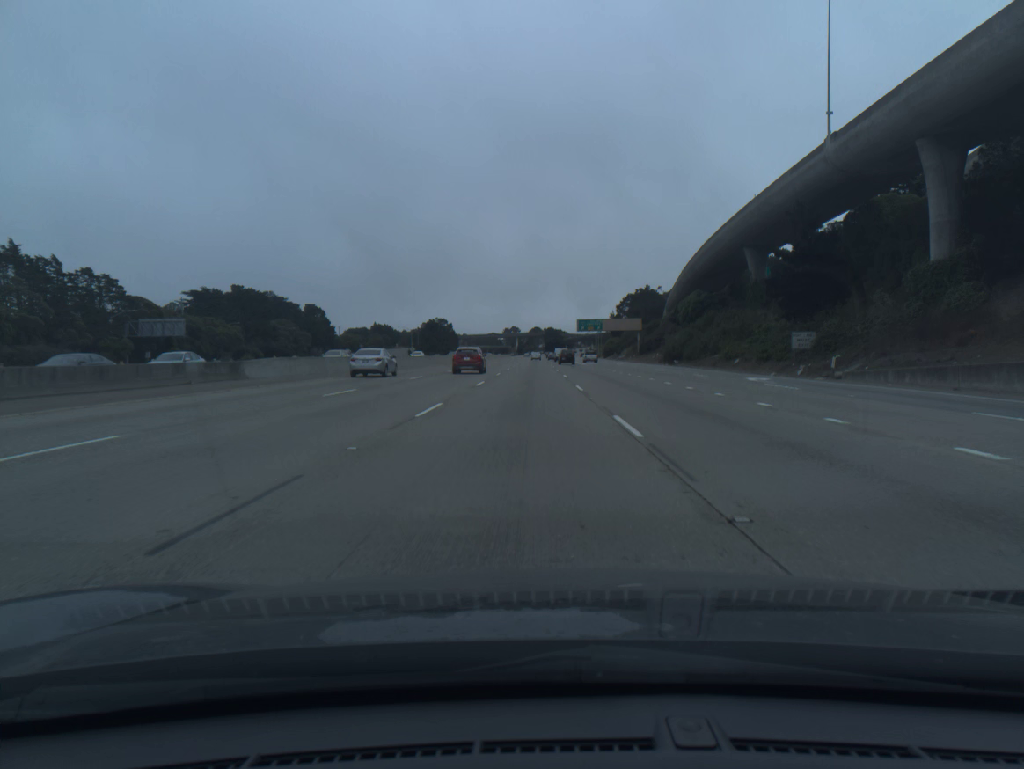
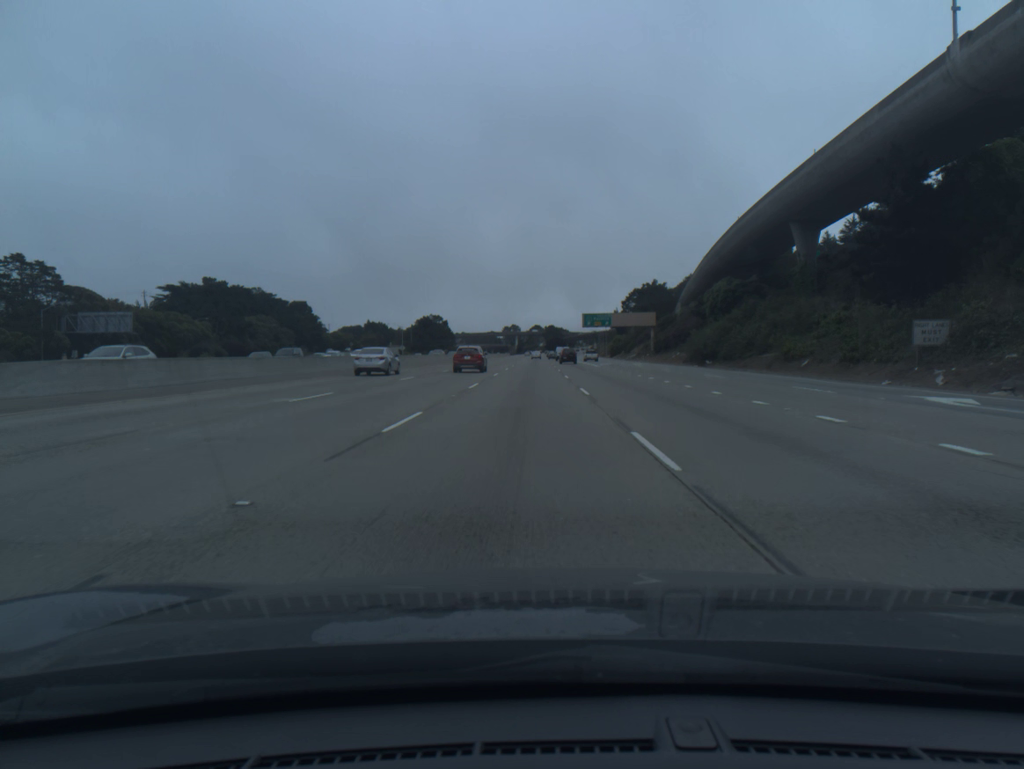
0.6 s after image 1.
(0.0, +17.7) m; 0°
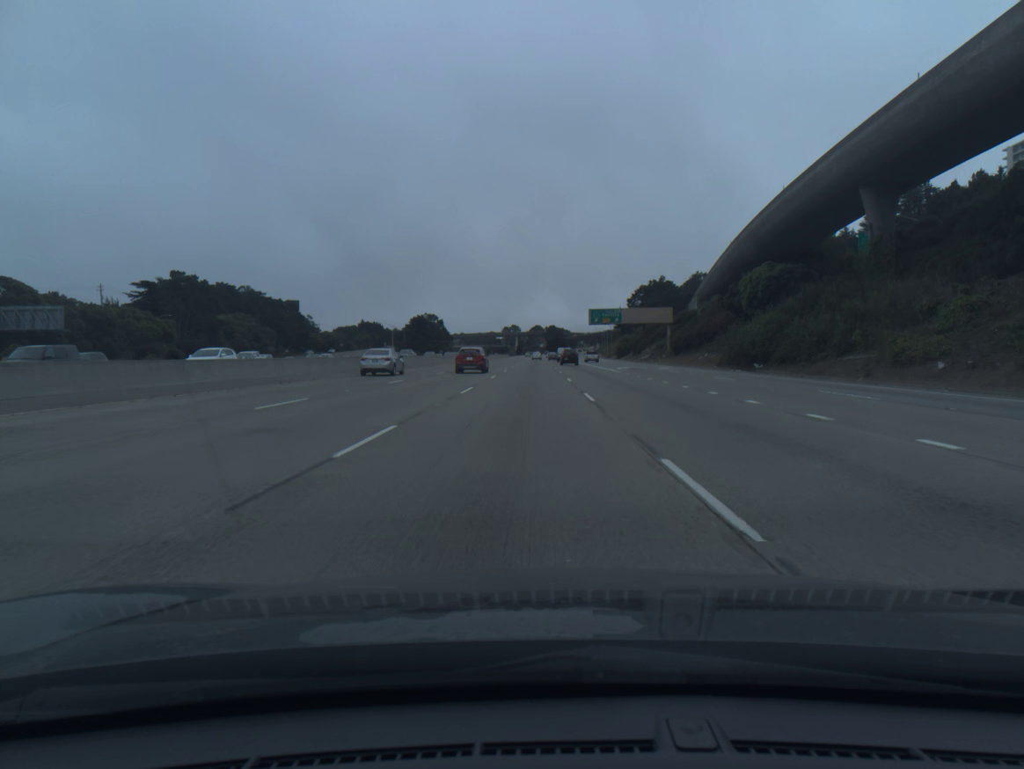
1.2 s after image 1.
(0.0, +17.4) m; 0°
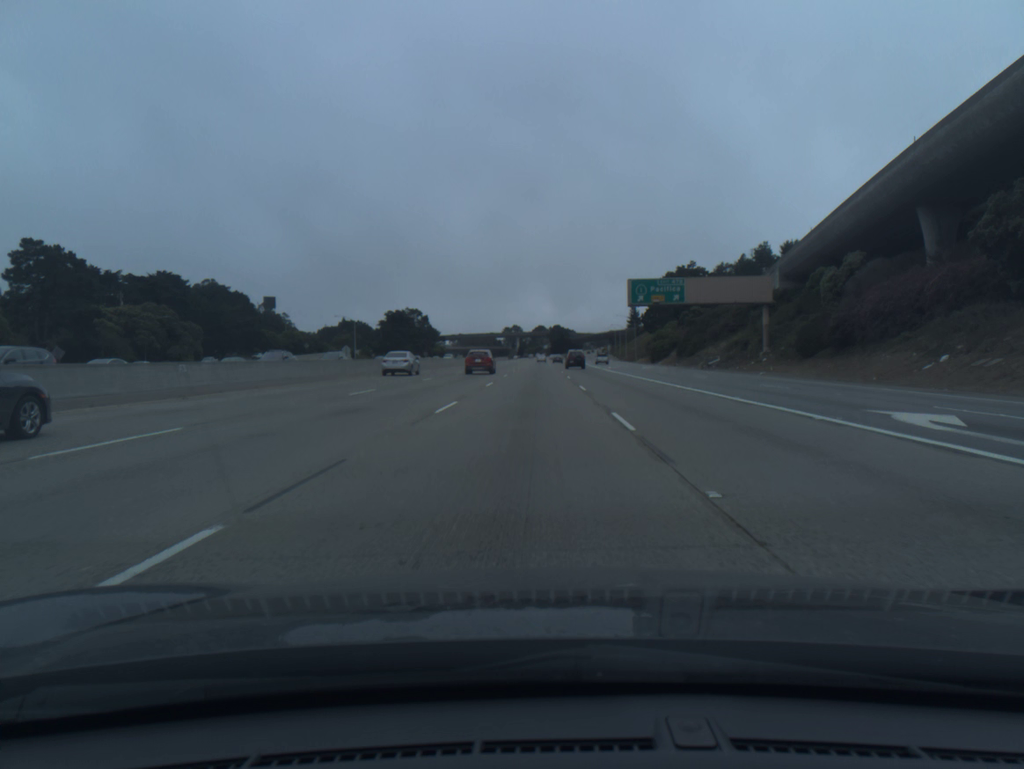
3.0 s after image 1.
(-0.1, +51.2) m; 0°
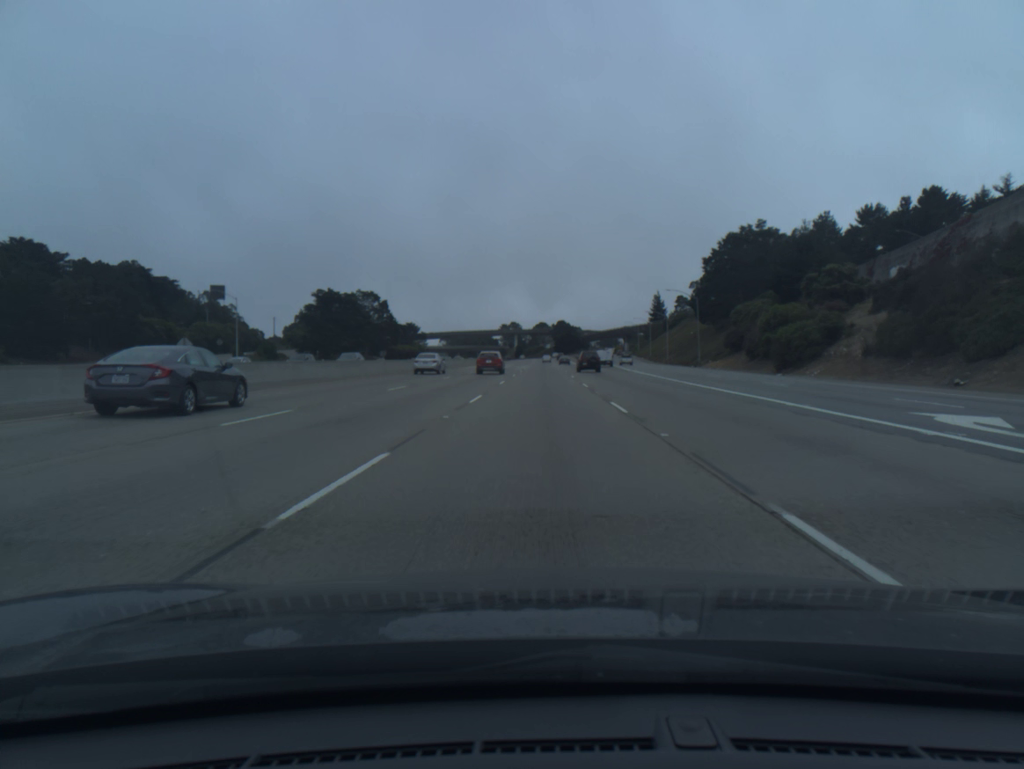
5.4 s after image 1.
(-0.1, +68.9) m; 0°
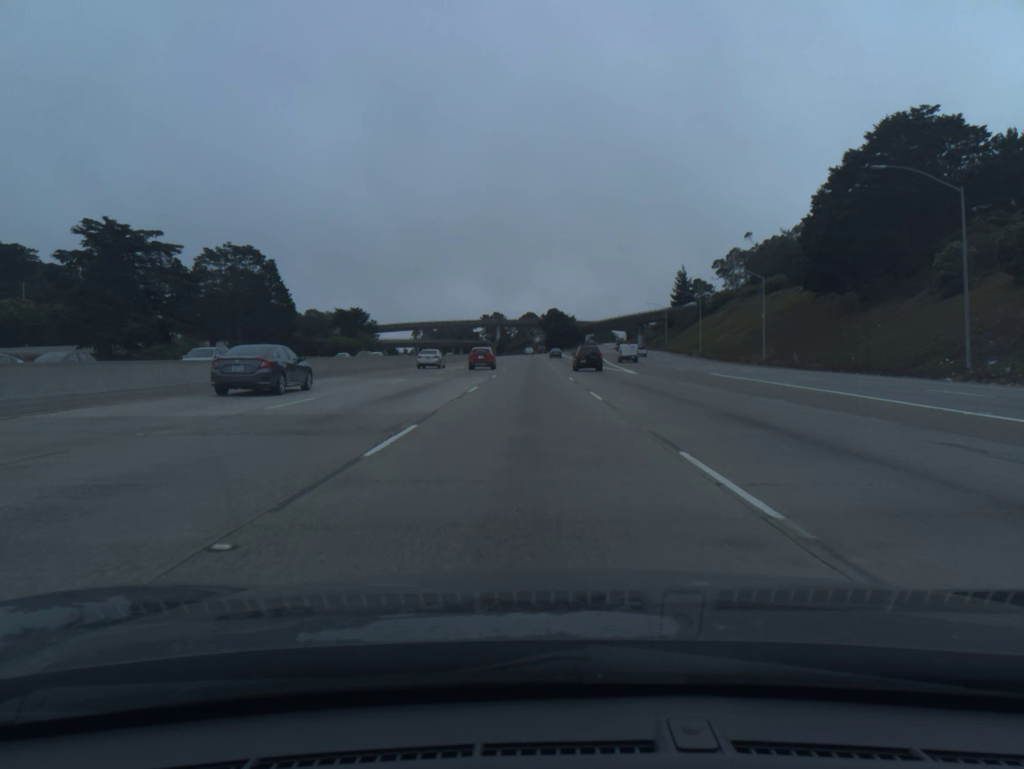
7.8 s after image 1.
(+0.3, +69.8) m; +1°
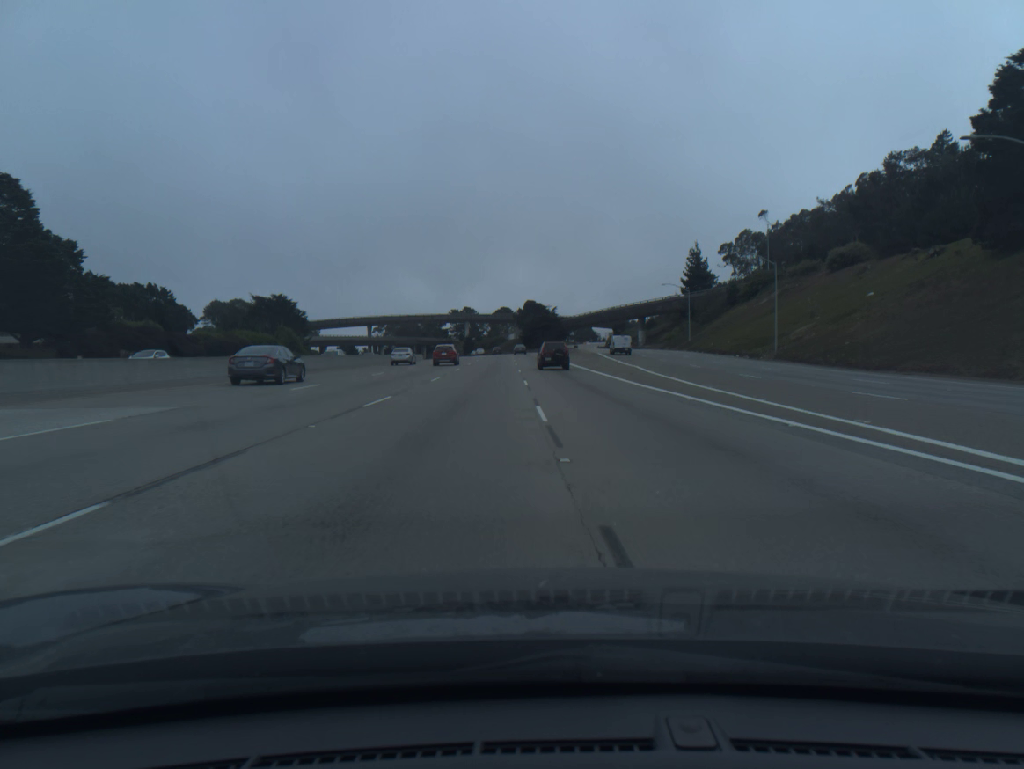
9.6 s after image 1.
(+0.7, +50.6) m; +2°
